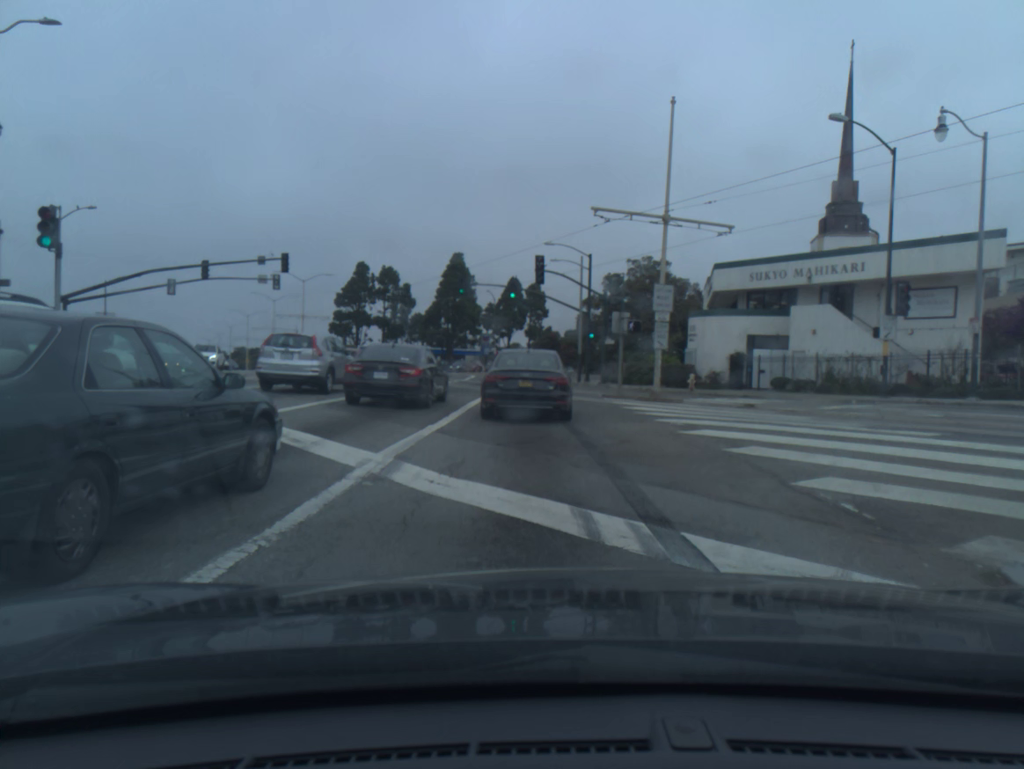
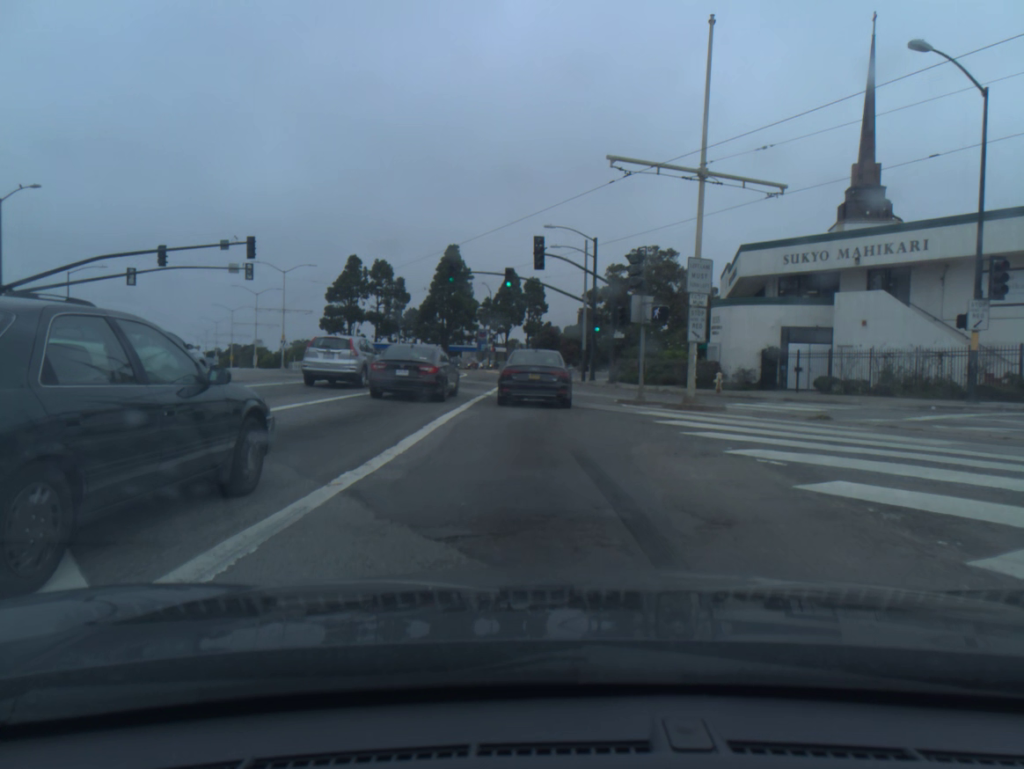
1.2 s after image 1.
(0.0, +5.8) m; +1°
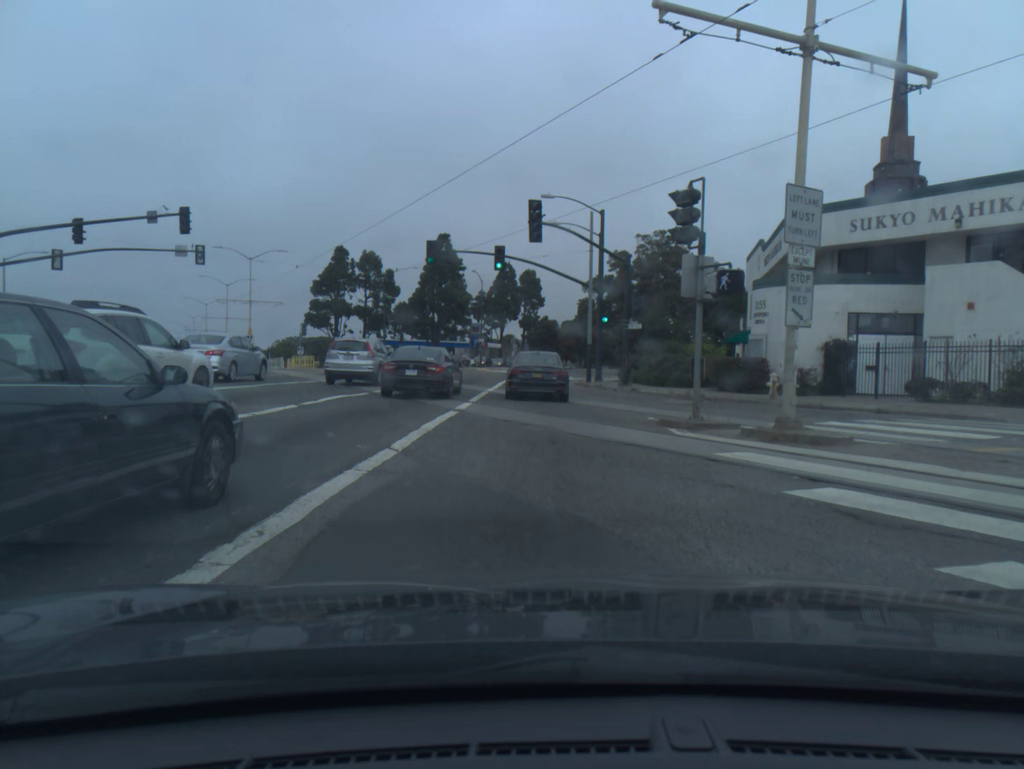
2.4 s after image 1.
(0.0, +8.1) m; 0°
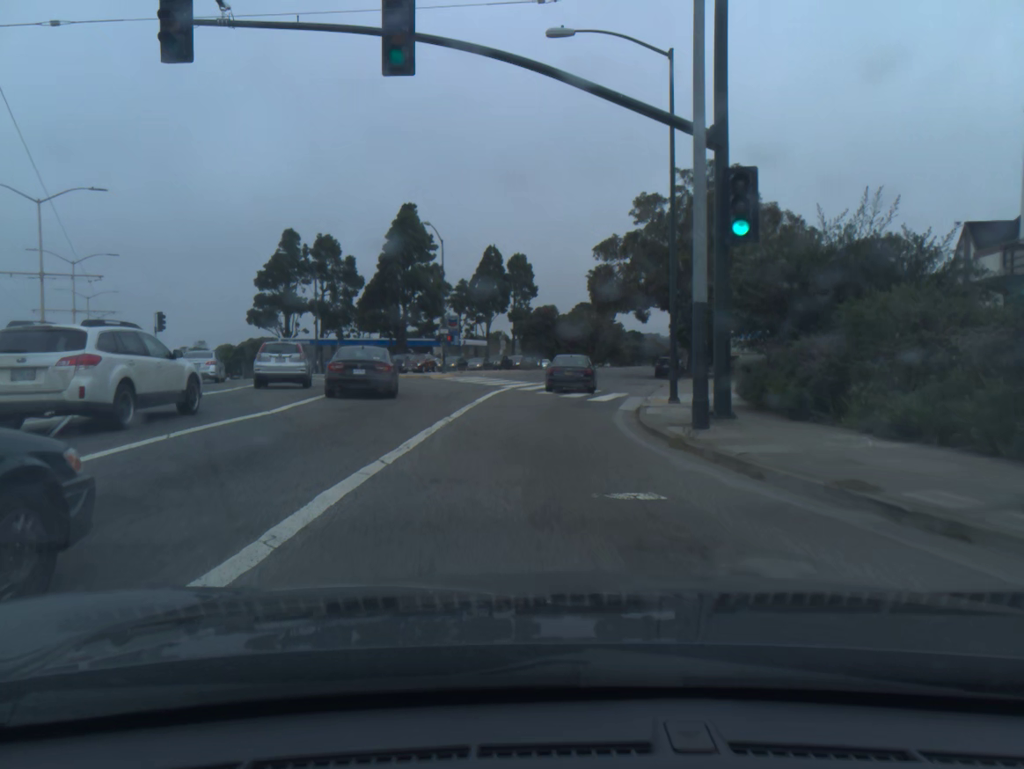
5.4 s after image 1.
(+0.4, +29.1) m; +1°
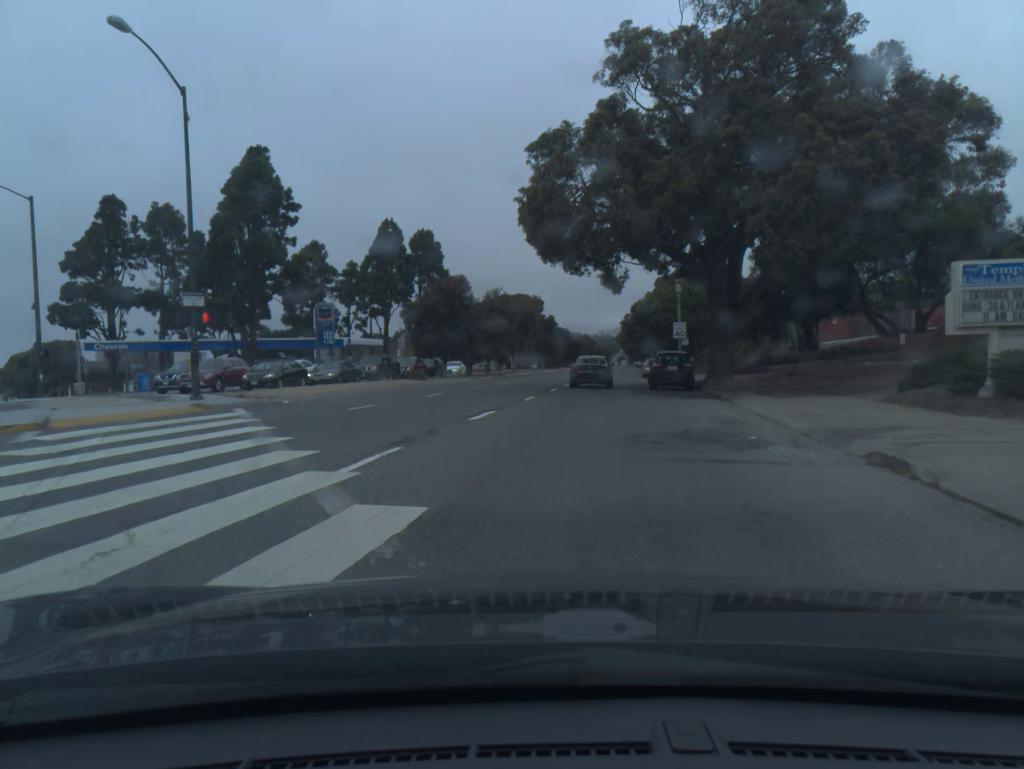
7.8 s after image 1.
(+1.4, +29.5) m; +6°
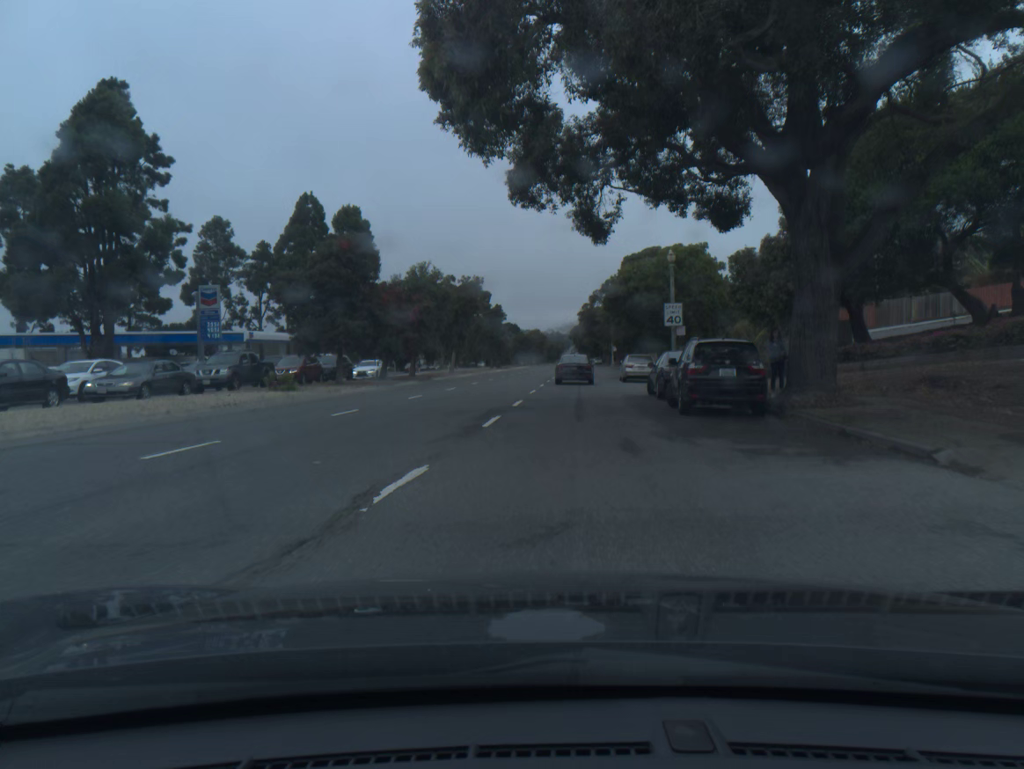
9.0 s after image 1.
(+0.5, +16.3) m; +4°
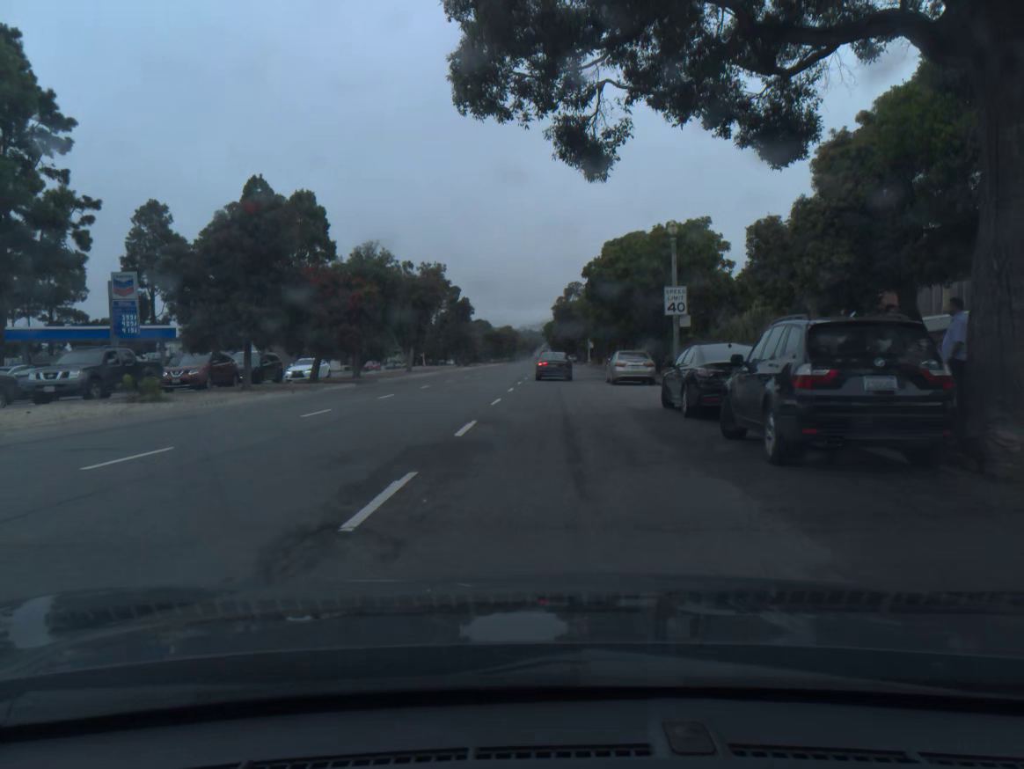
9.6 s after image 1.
(+0.1, +8.4) m; +2°
